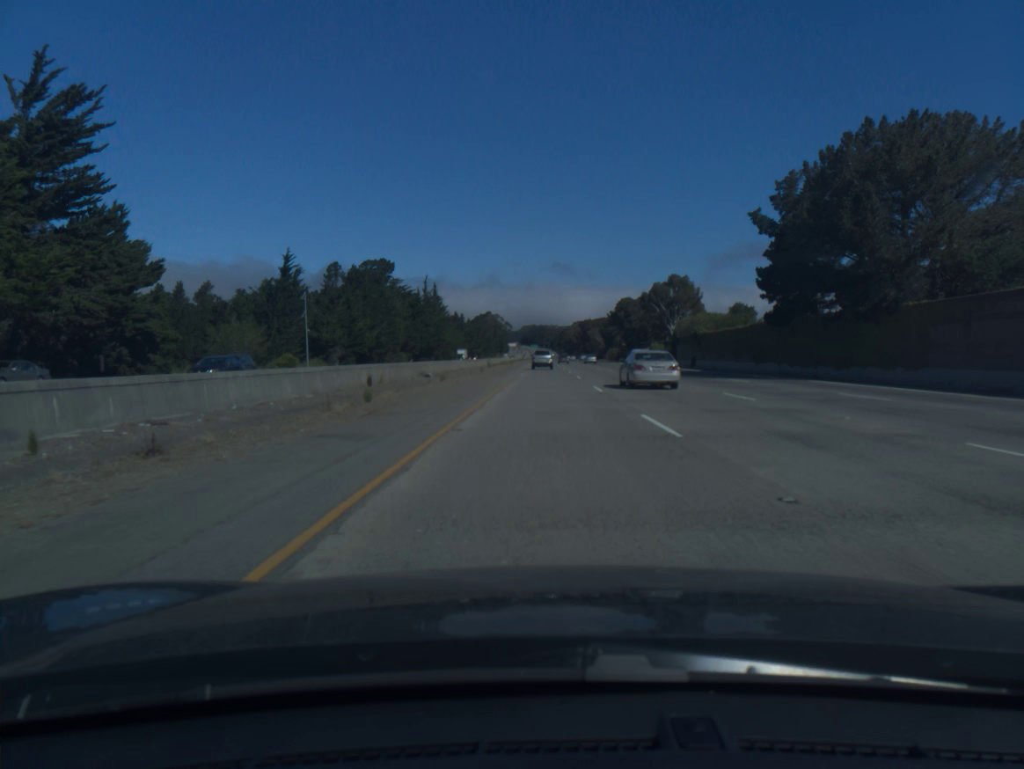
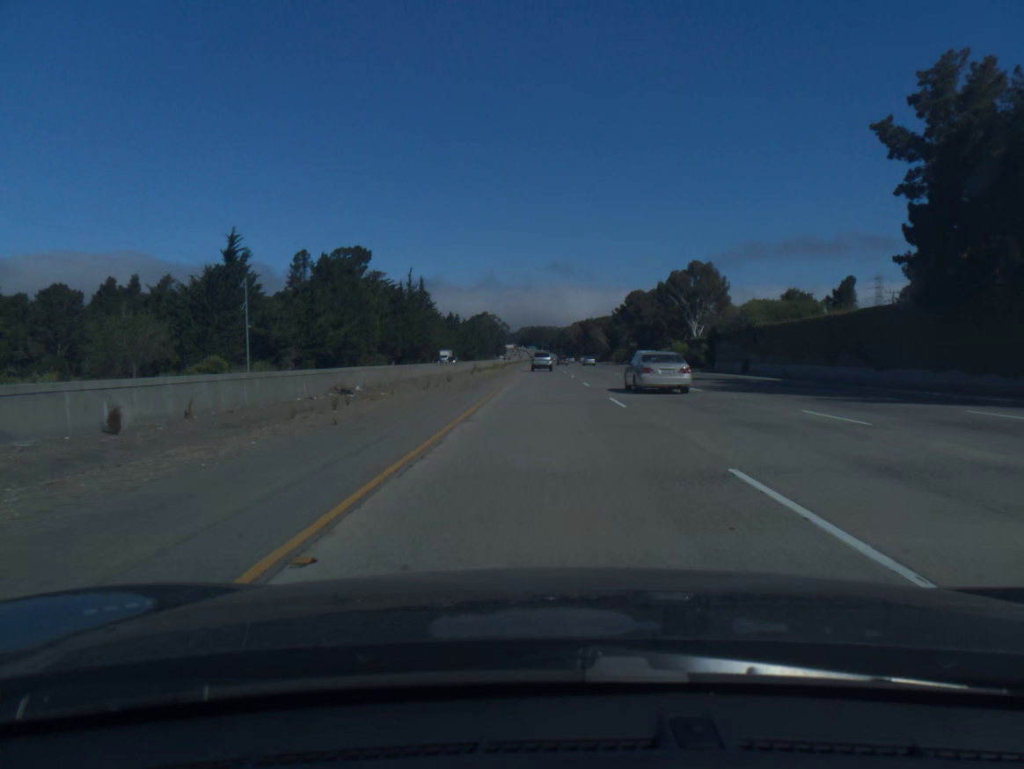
(0.0, +22.3) m; 0°
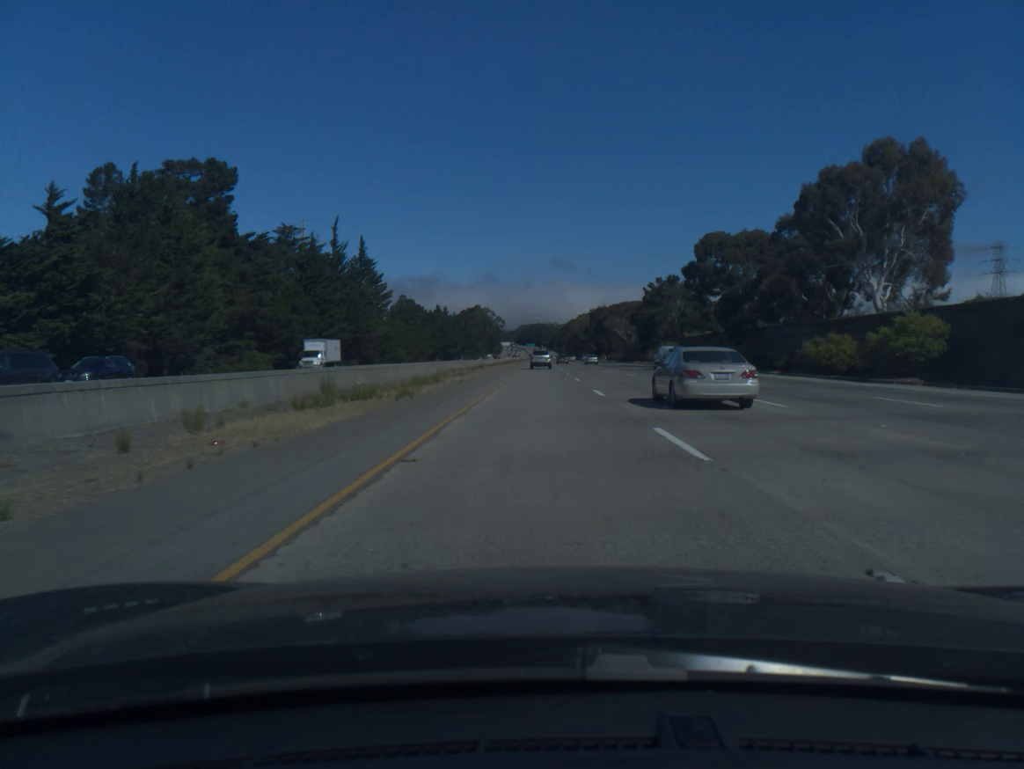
(+0.1, +68.6) m; 0°
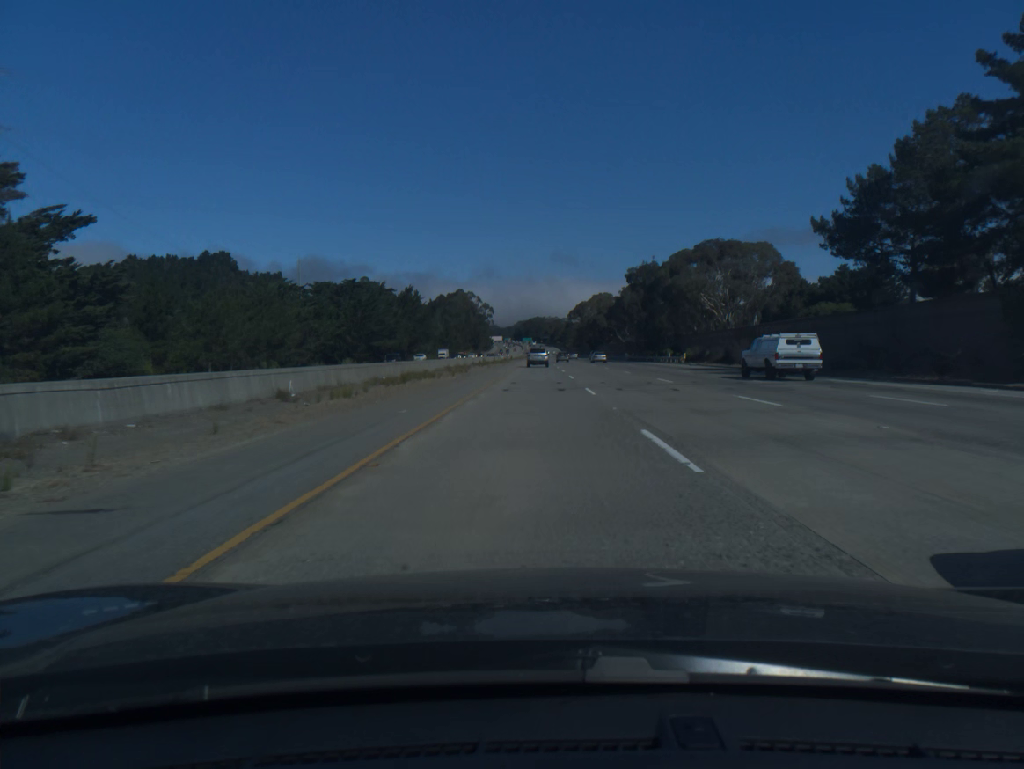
(-0.1, +117.4) m; 0°
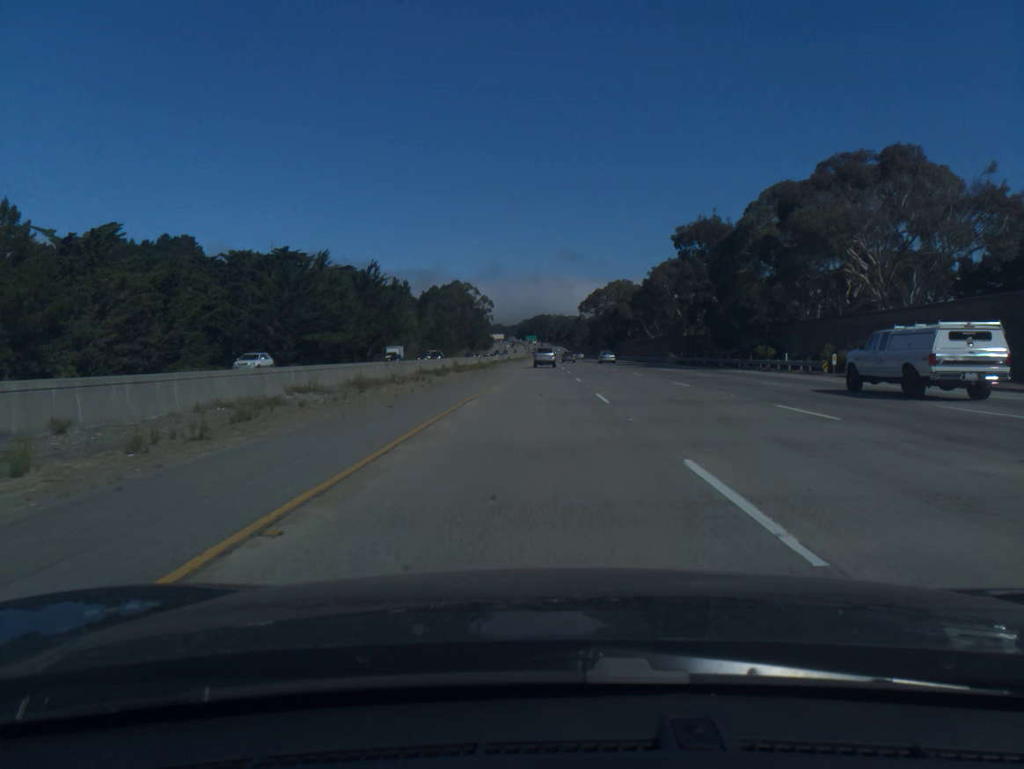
(-0.1, +47.2) m; 0°
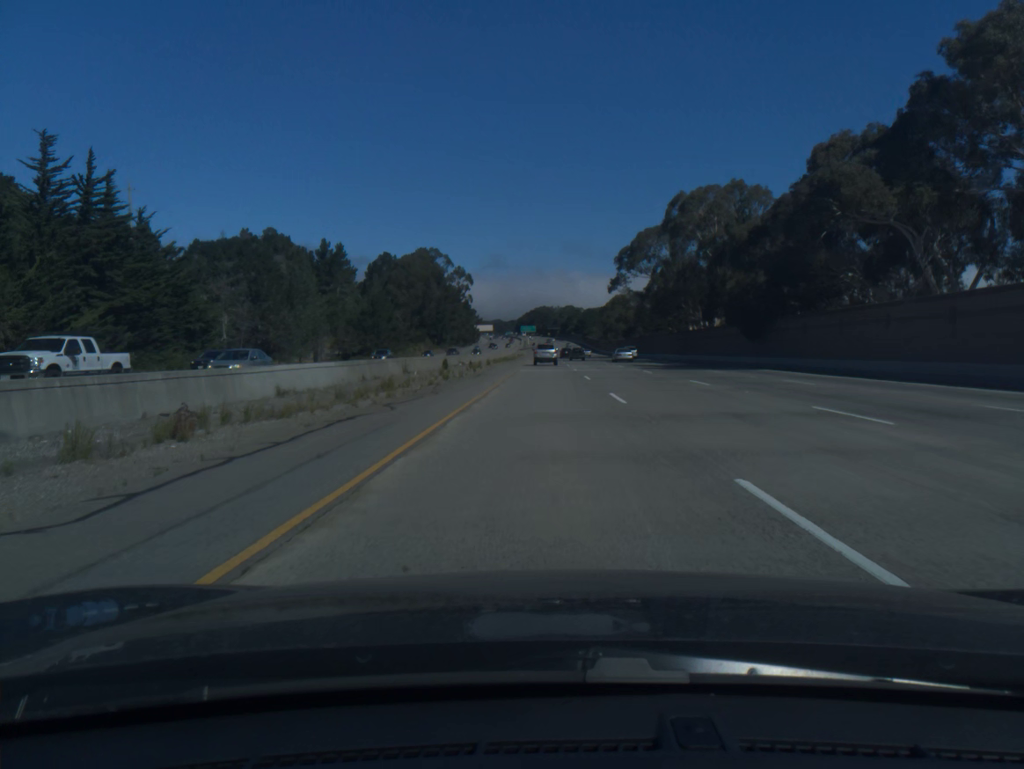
(+0.1, +118.3) m; 0°
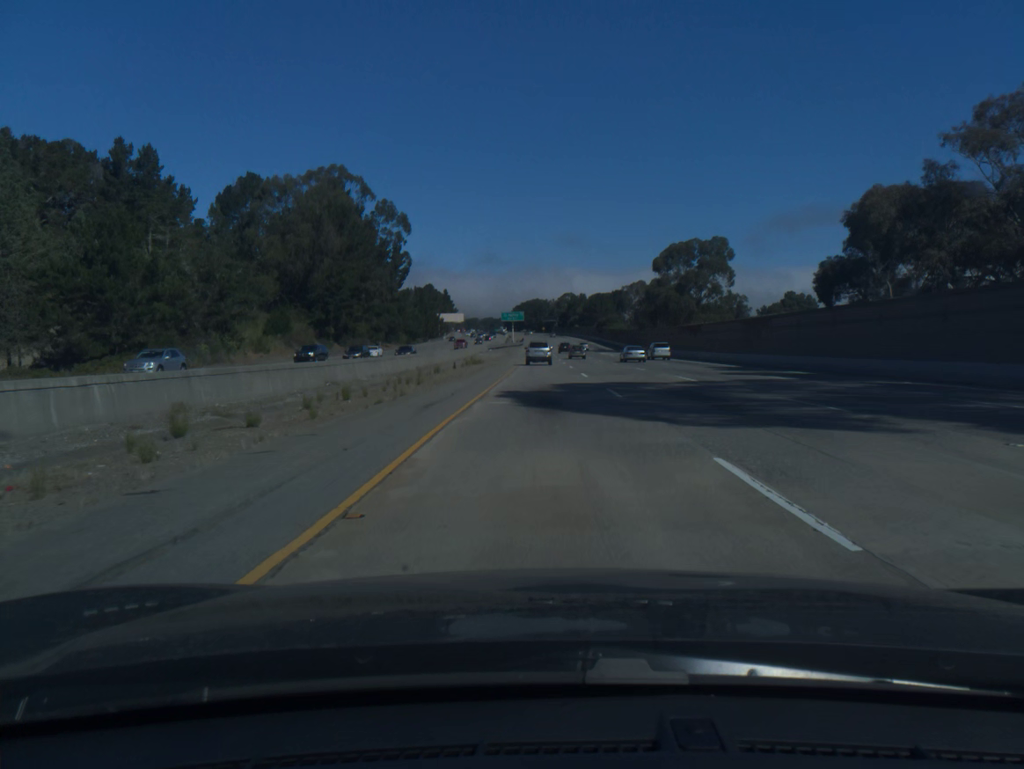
(+0.5, +115.5) m; +1°
